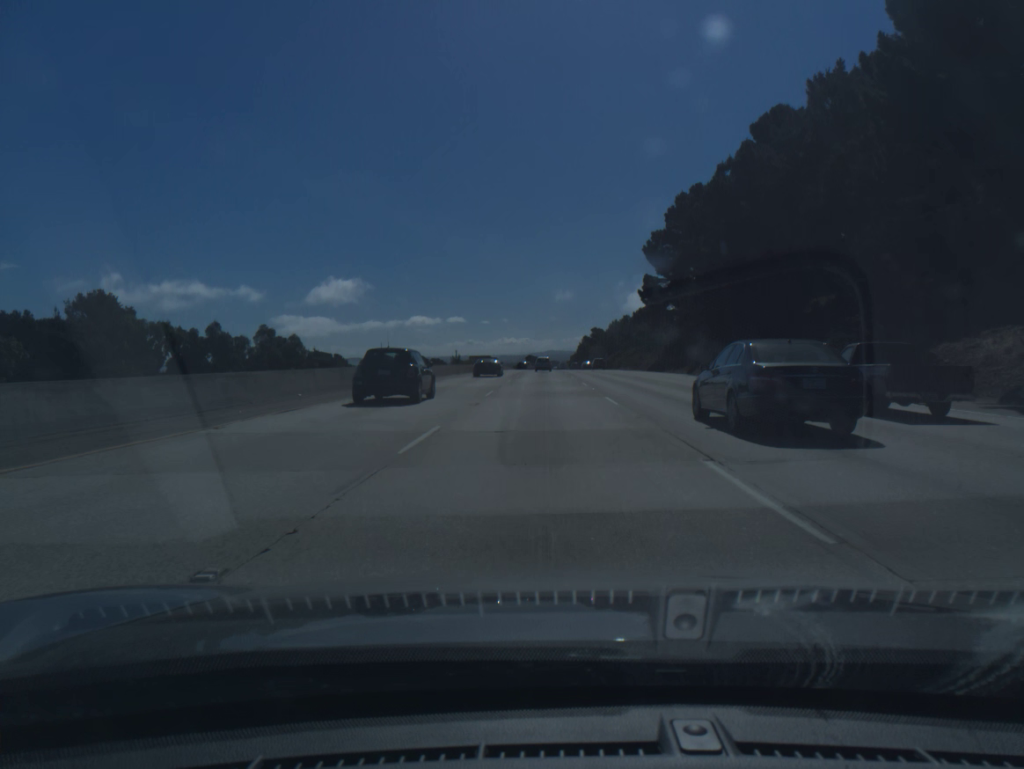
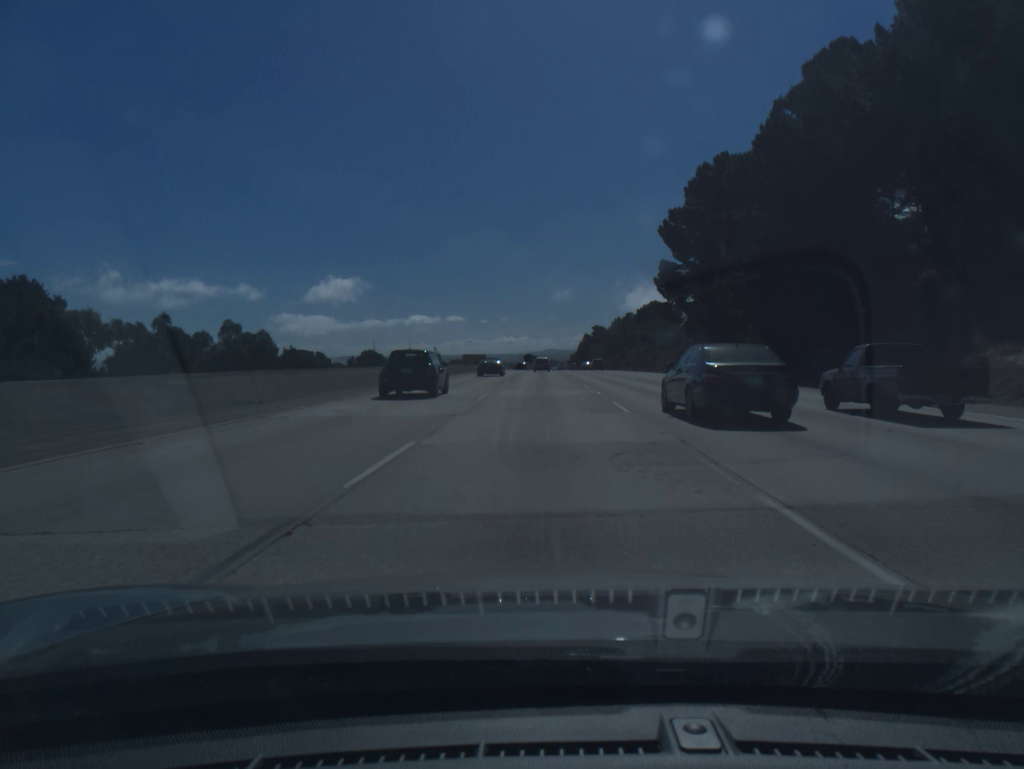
(0.0, +17.1) m; 0°
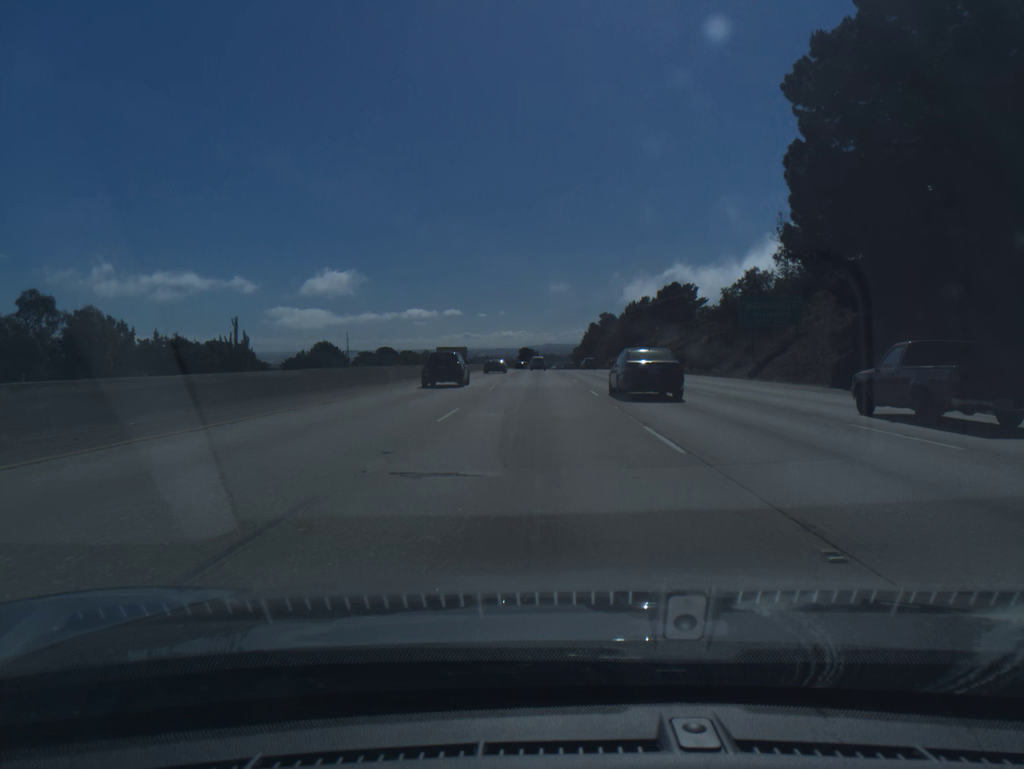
(+0.1, +51.3) m; 0°
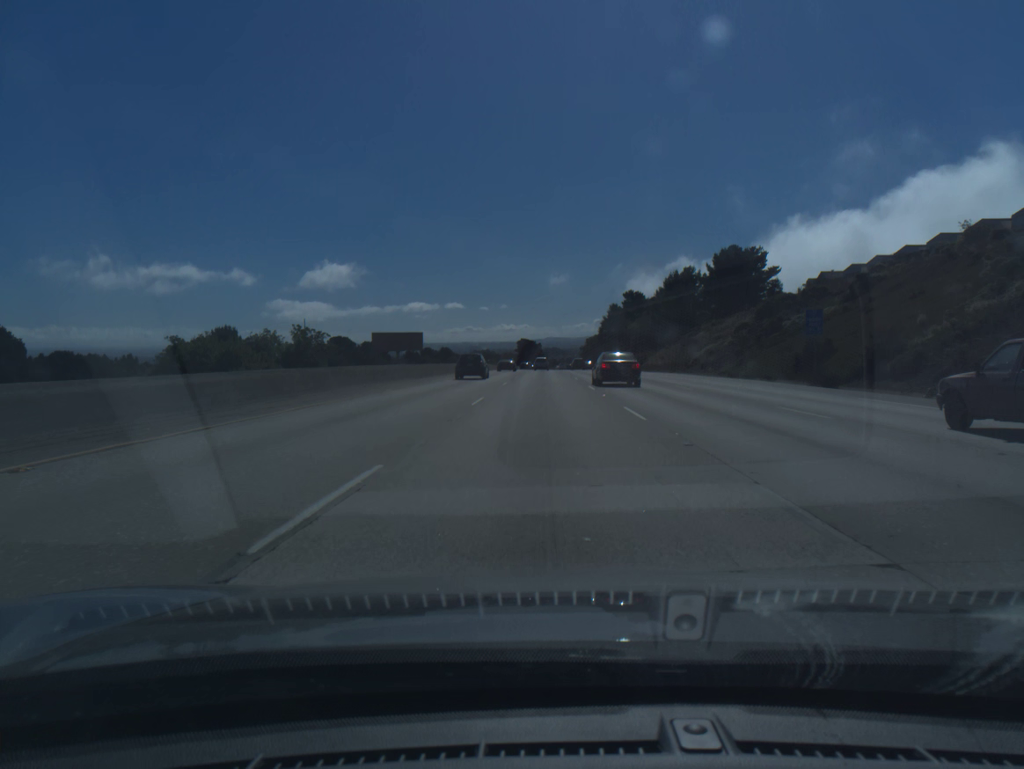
(-0.3, +68.2) m; 0°
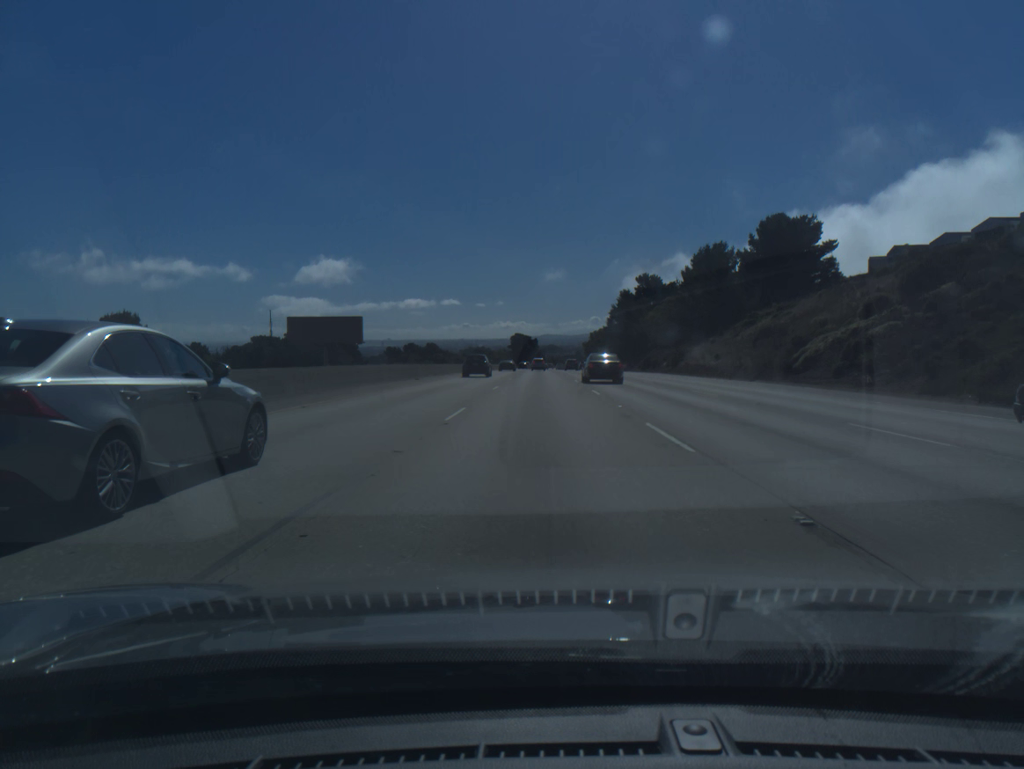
(+0.1, +34.1) m; 0°
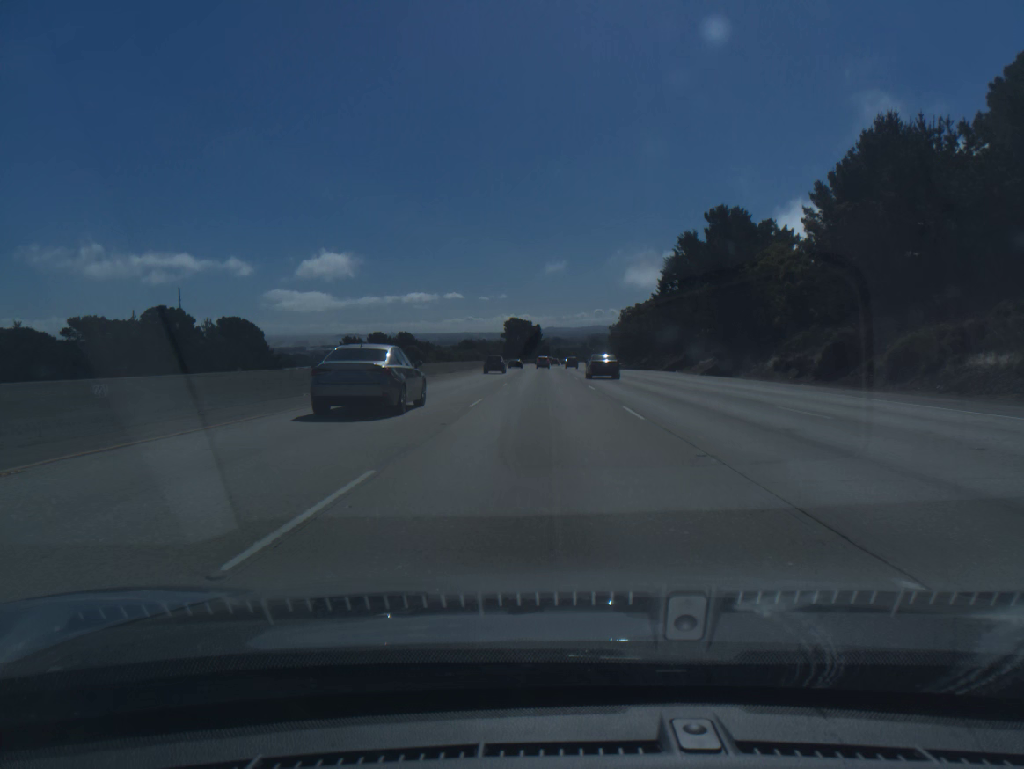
(0.0, +68.6) m; 0°
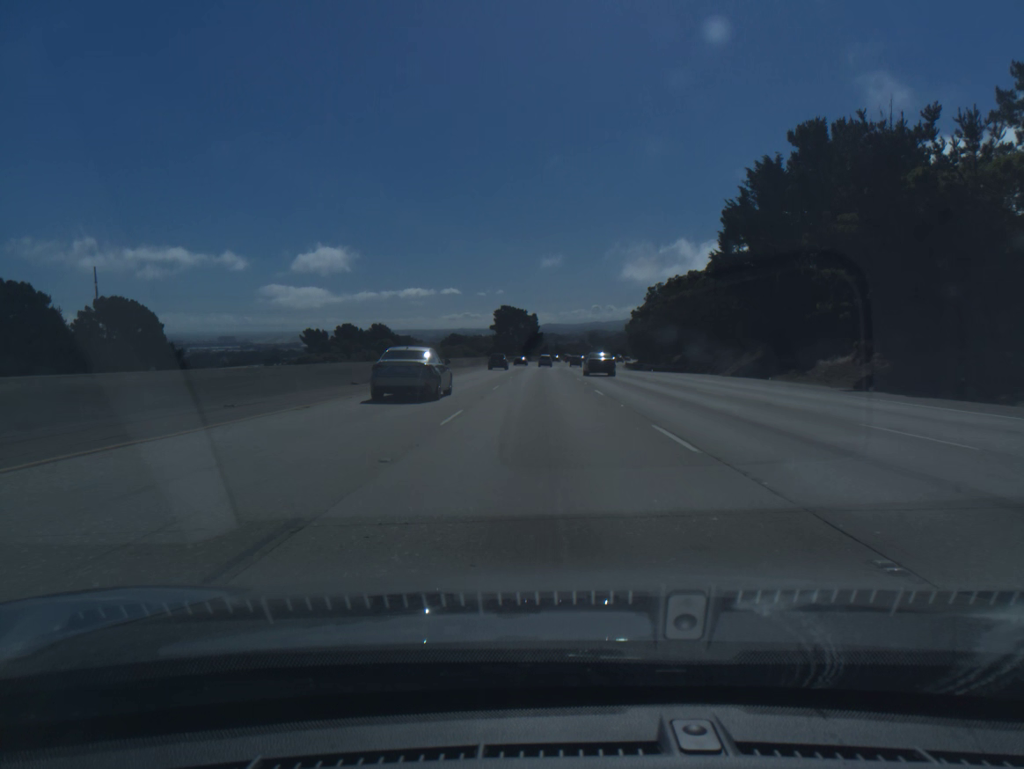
(0.0, +34.4) m; 0°
